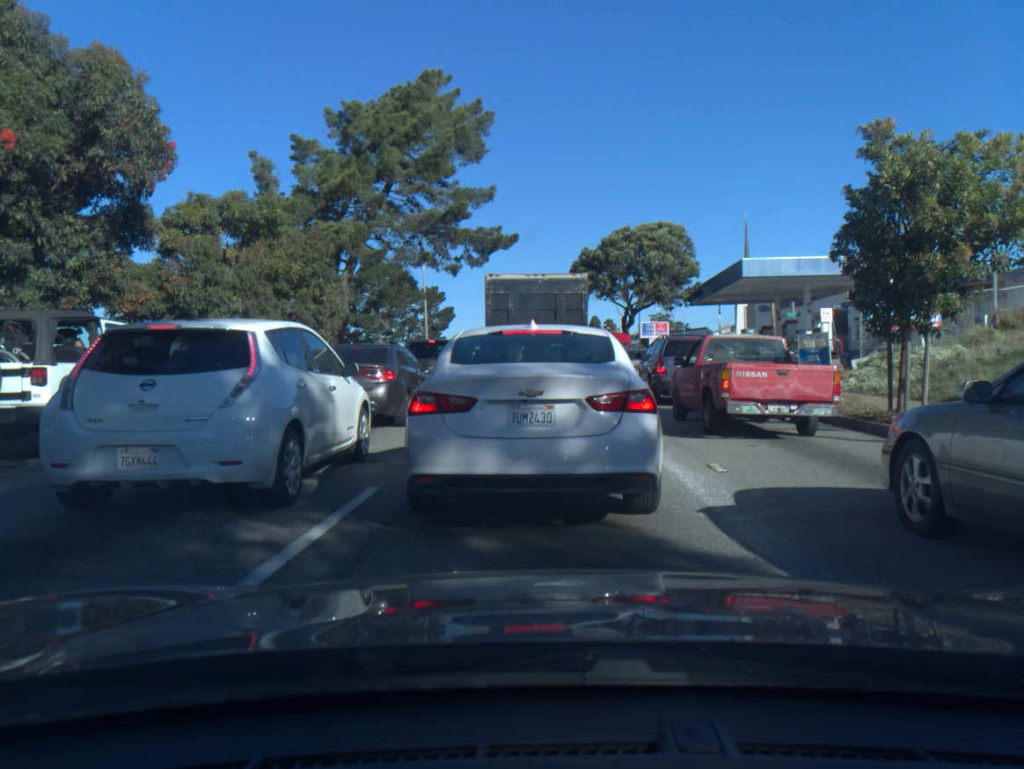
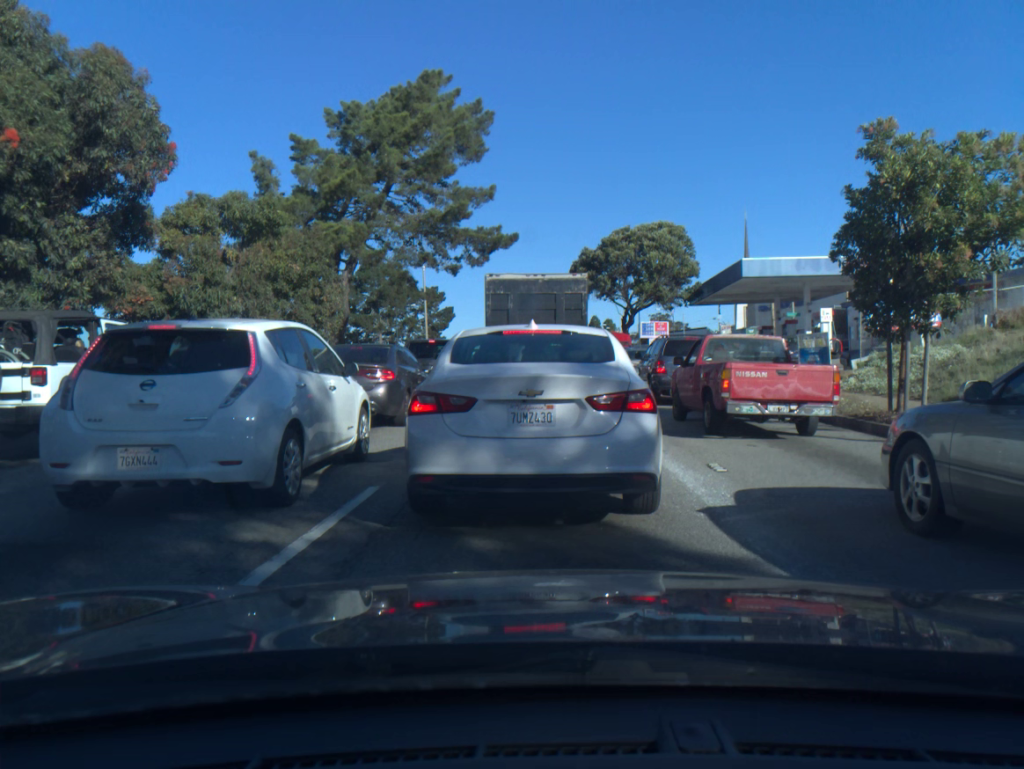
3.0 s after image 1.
(0.0, 0.0) m; 0°
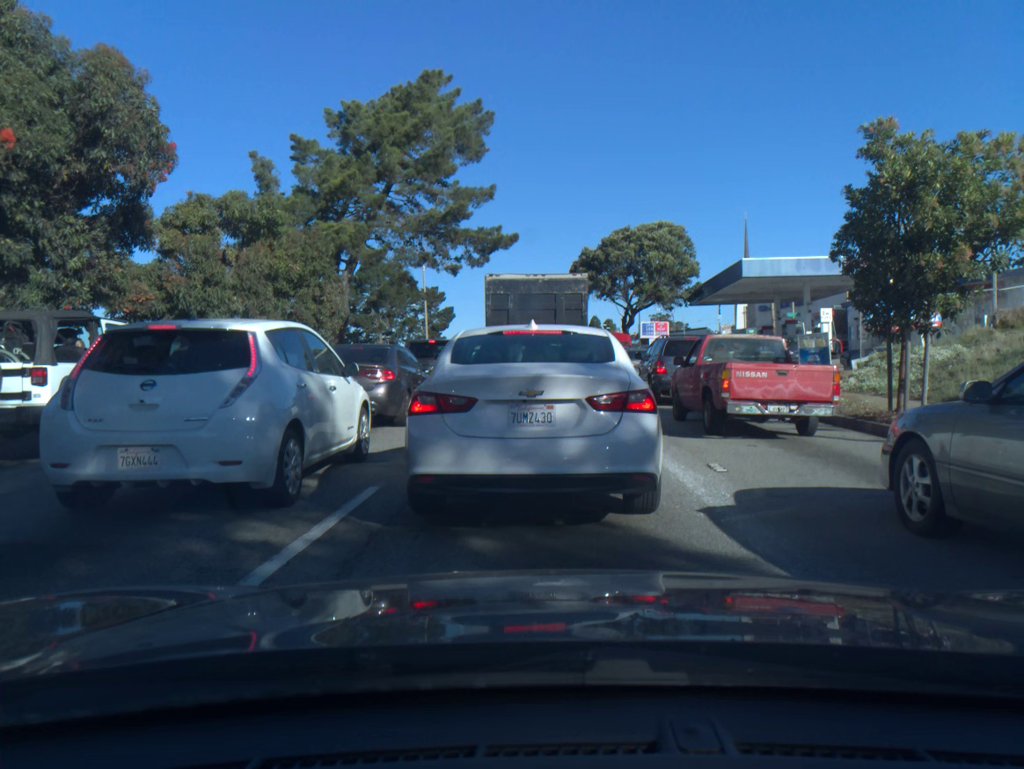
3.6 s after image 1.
(0.0, 0.0) m; 0°
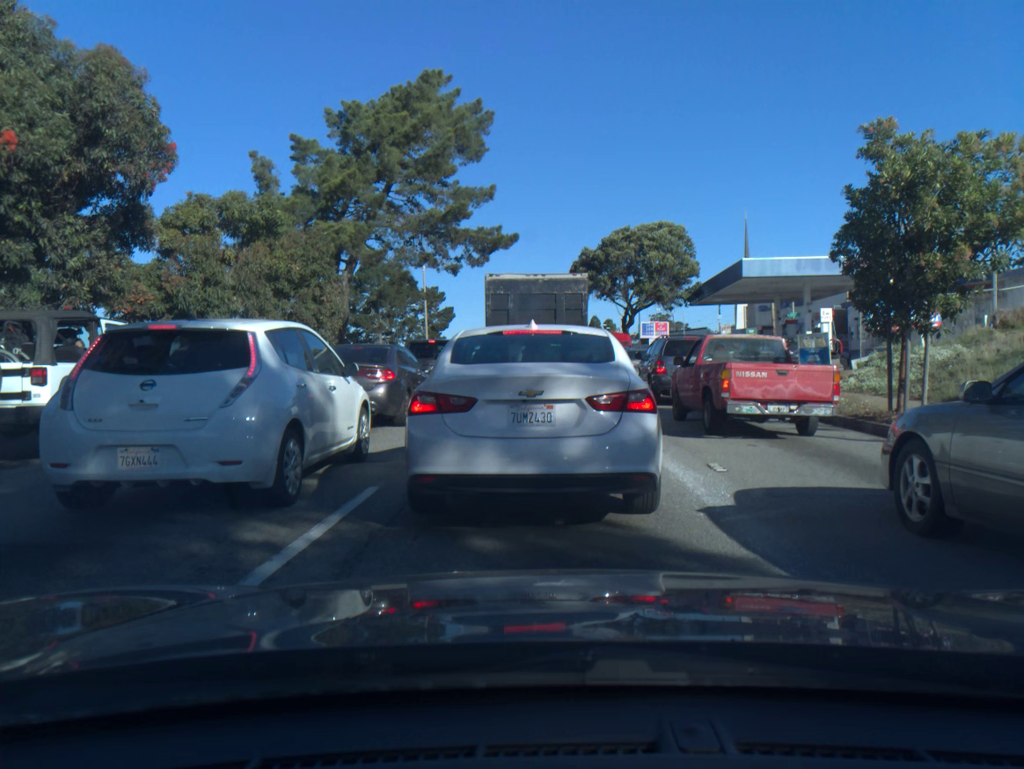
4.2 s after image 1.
(0.0, 0.0) m; 0°
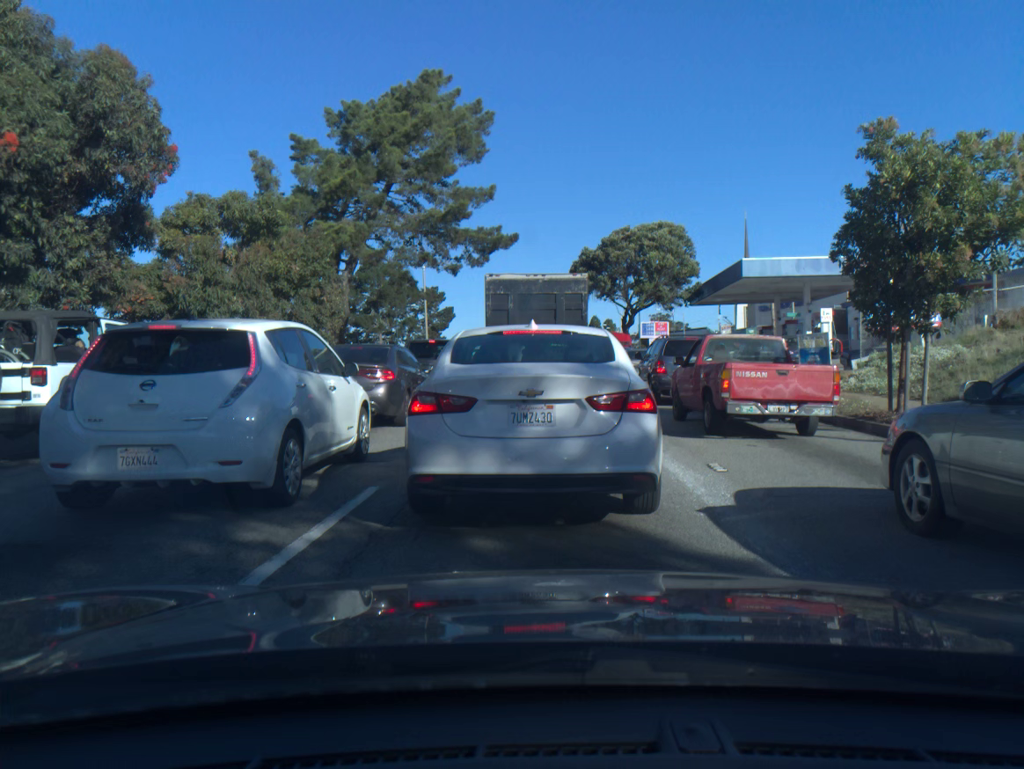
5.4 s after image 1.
(0.0, 0.0) m; 0°
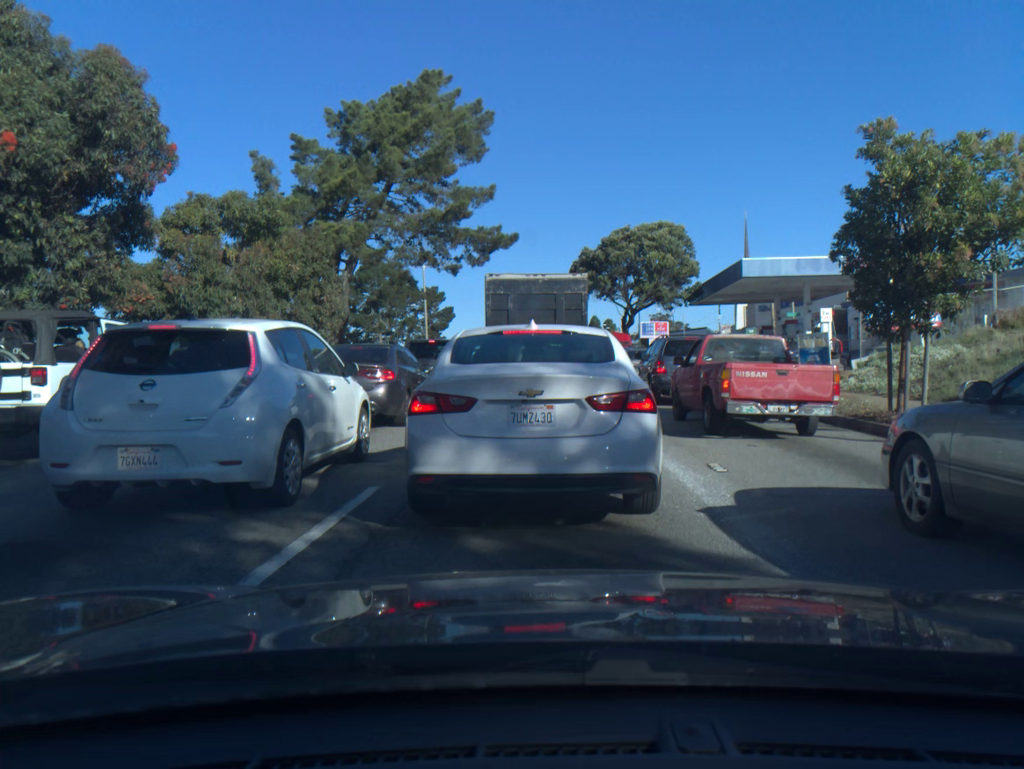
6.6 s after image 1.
(0.0, 0.0) m; 0°
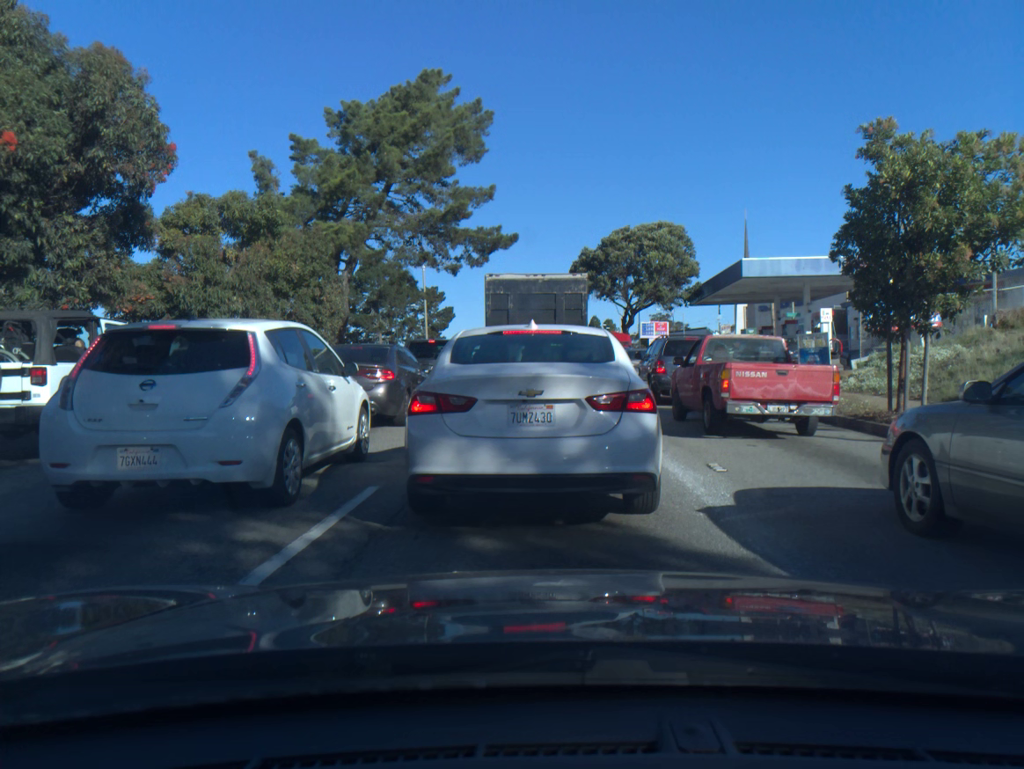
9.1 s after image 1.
(0.0, 0.0) m; 0°
